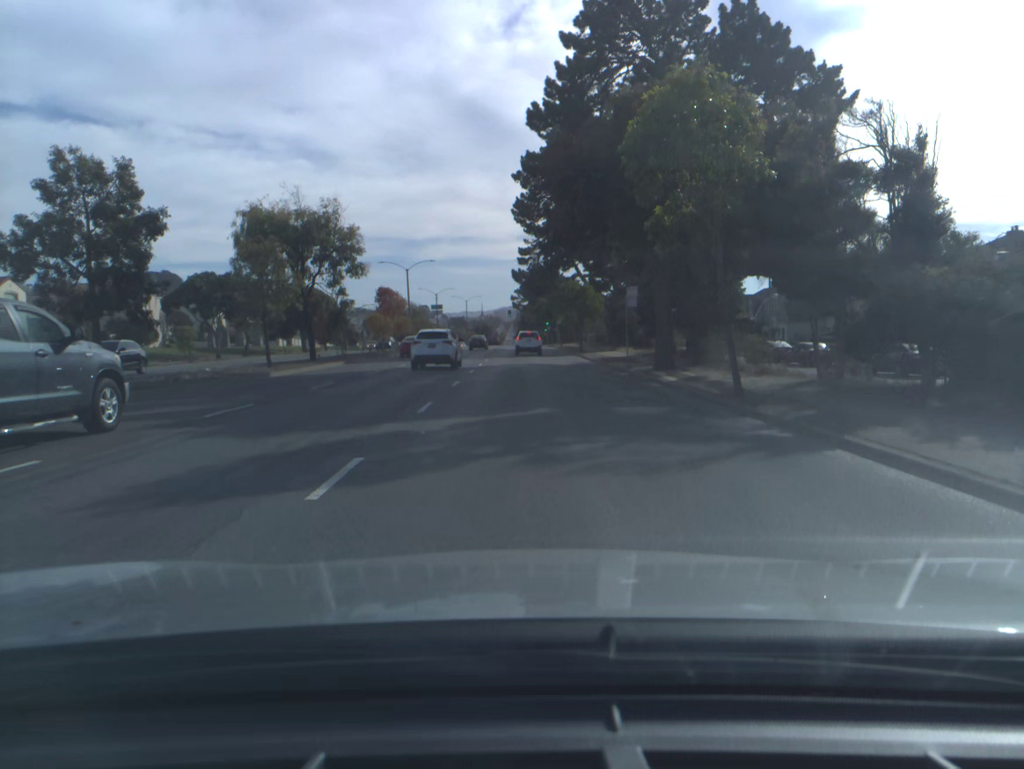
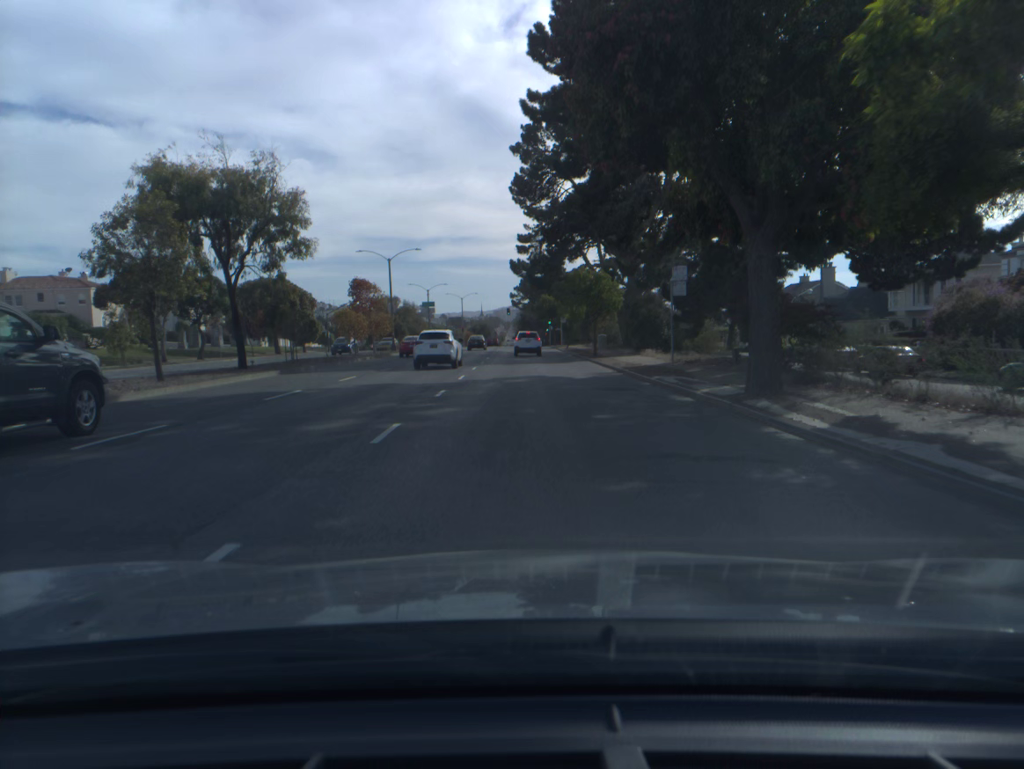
(0.0, +10.9) m; 0°
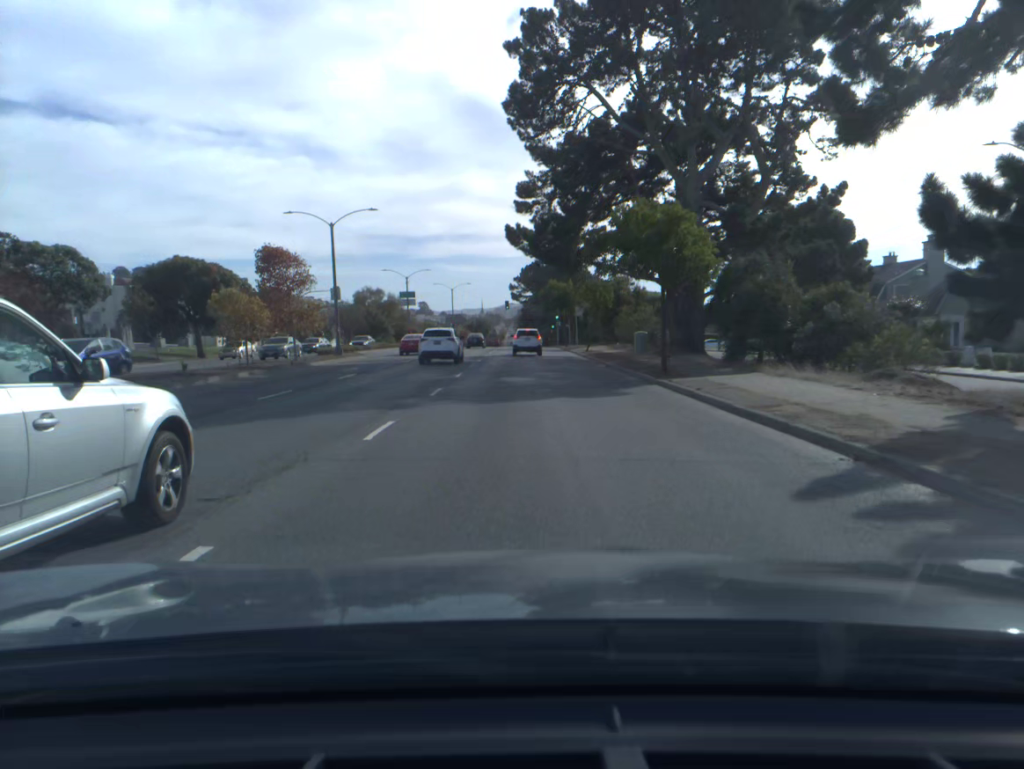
(0.0, +21.8) m; 0°
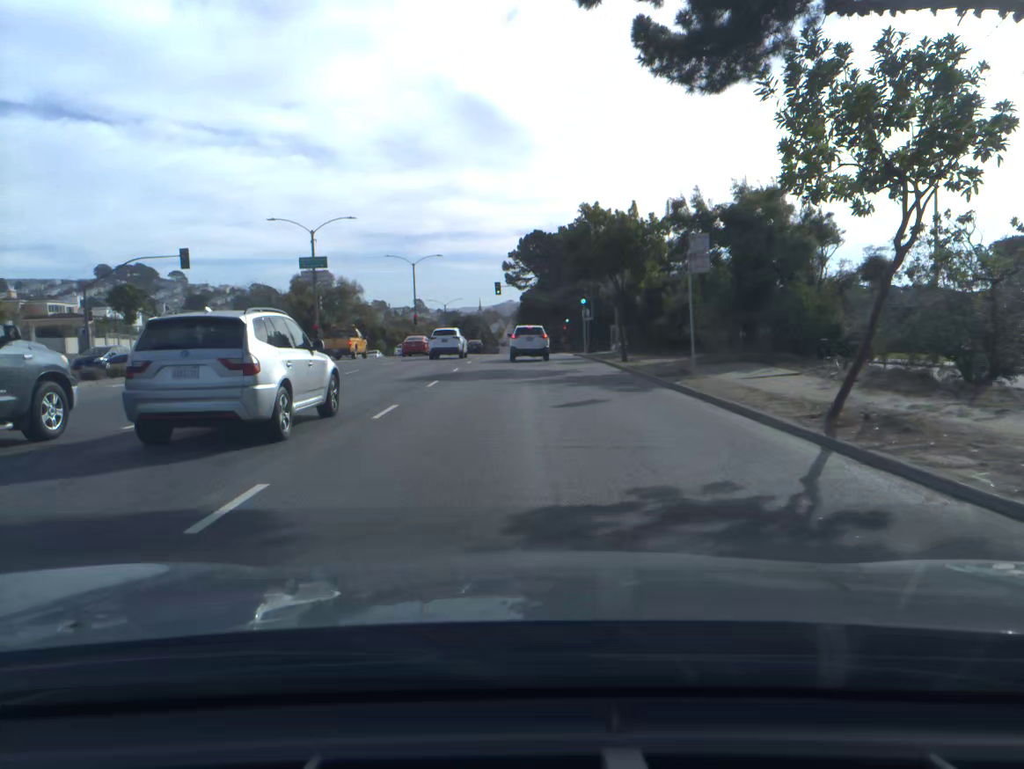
(0.0, +41.7) m; 0°
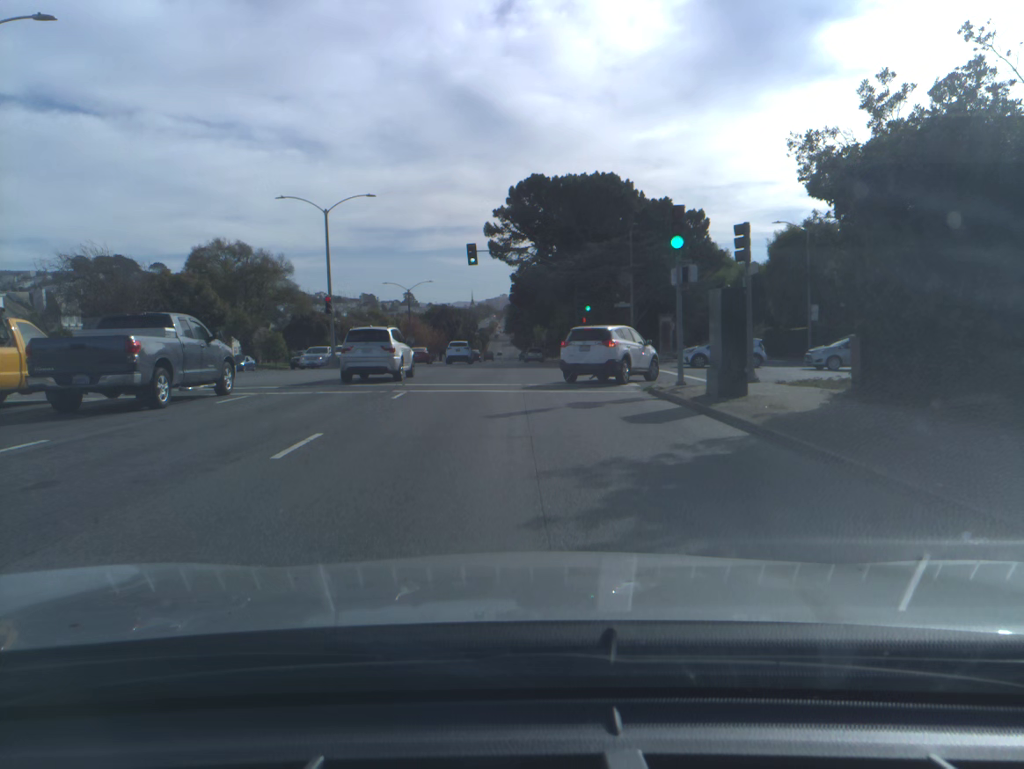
(+0.1, +33.4) m; 0°
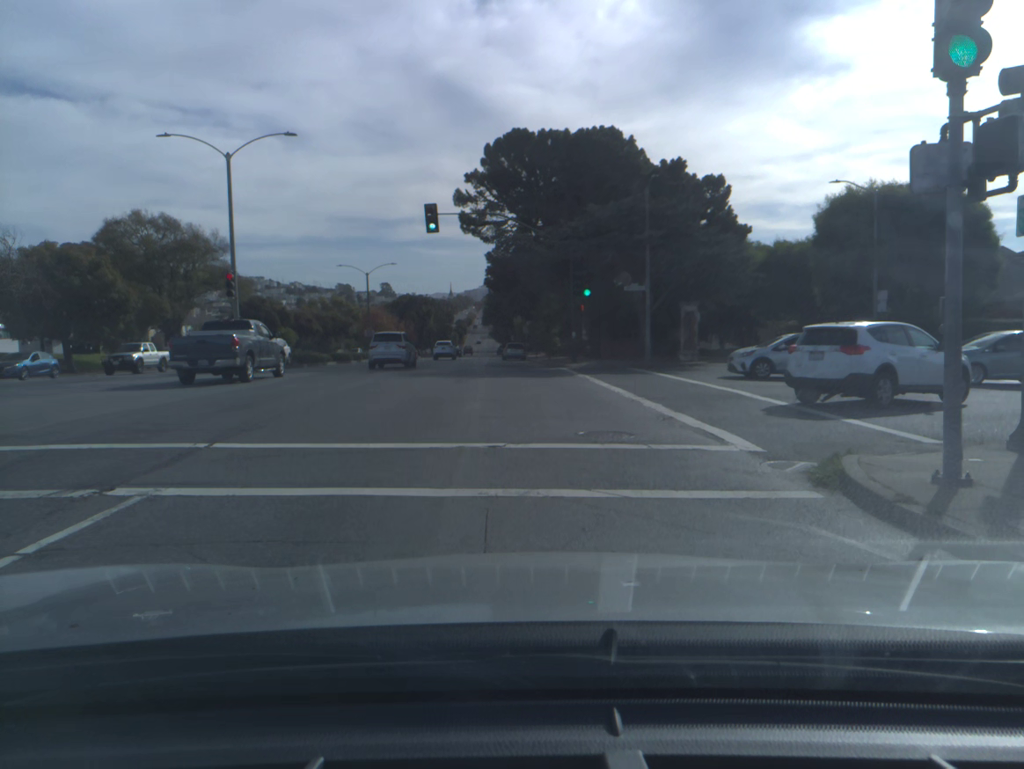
(+0.1, +12.7) m; +2°
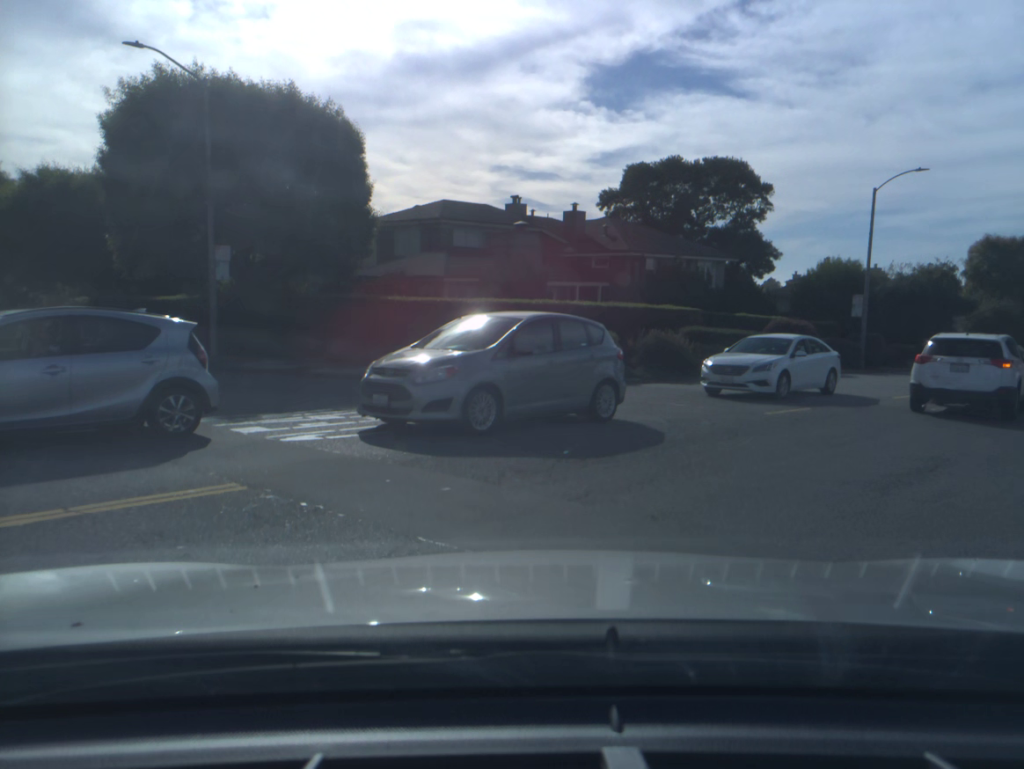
(+5.6, +16.5) m; +51°
